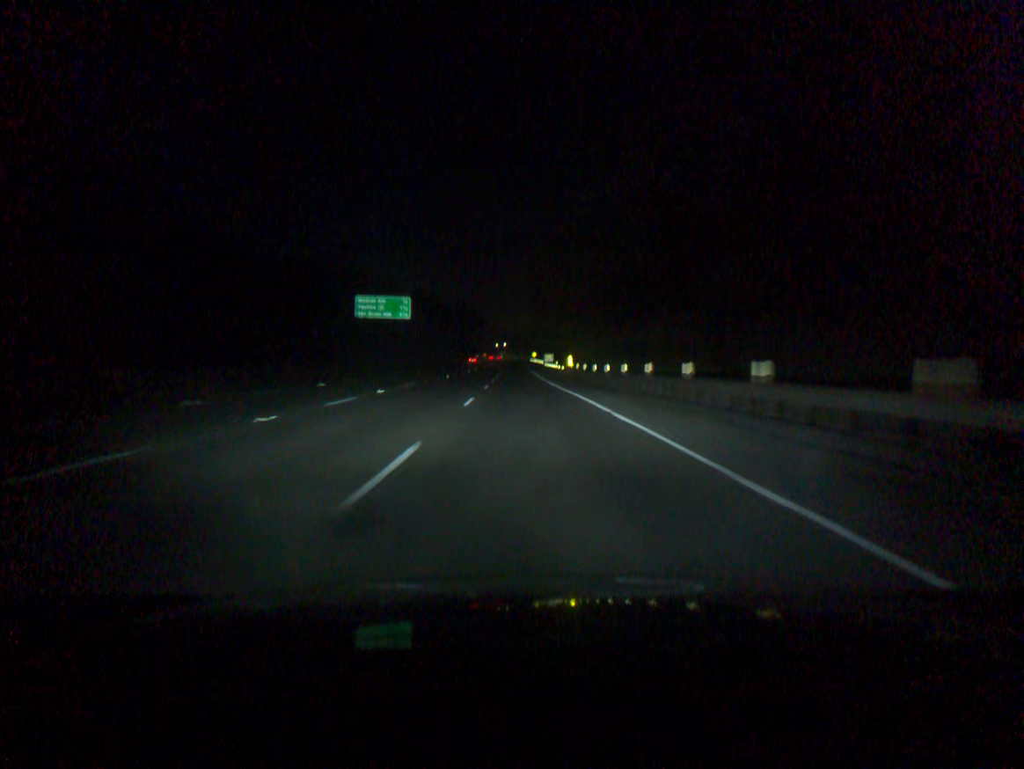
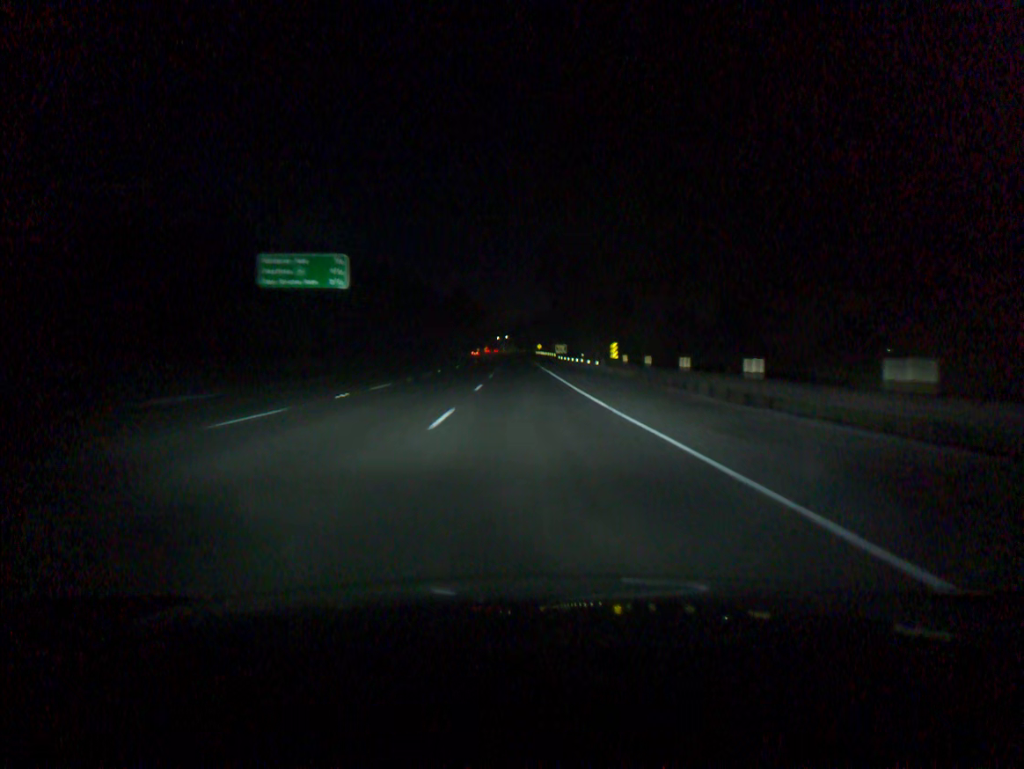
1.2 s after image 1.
(-0.2, +37.0) m; 0°
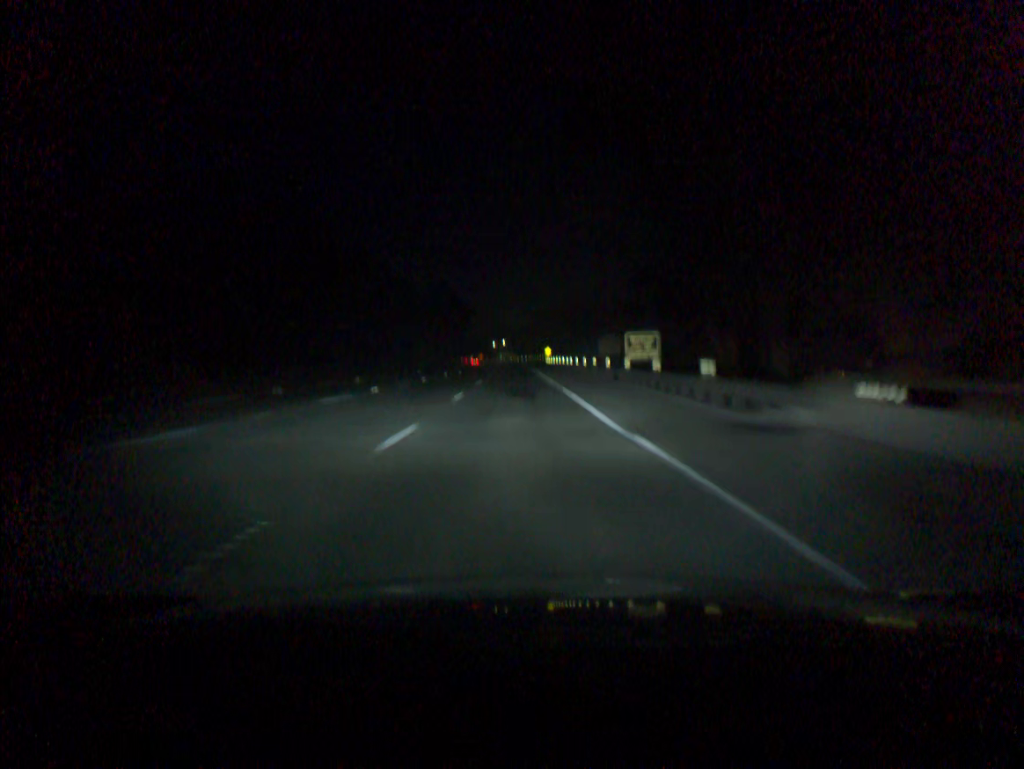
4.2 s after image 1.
(+0.1, +91.6) m; 0°
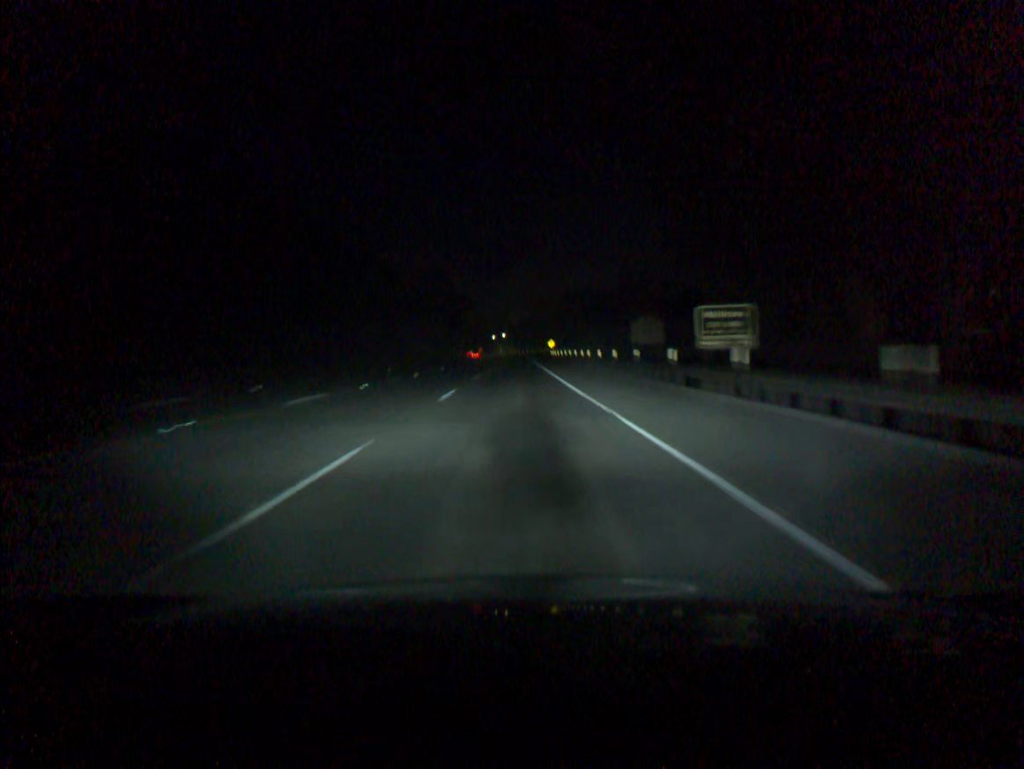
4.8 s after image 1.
(0.0, +18.1) m; 0°
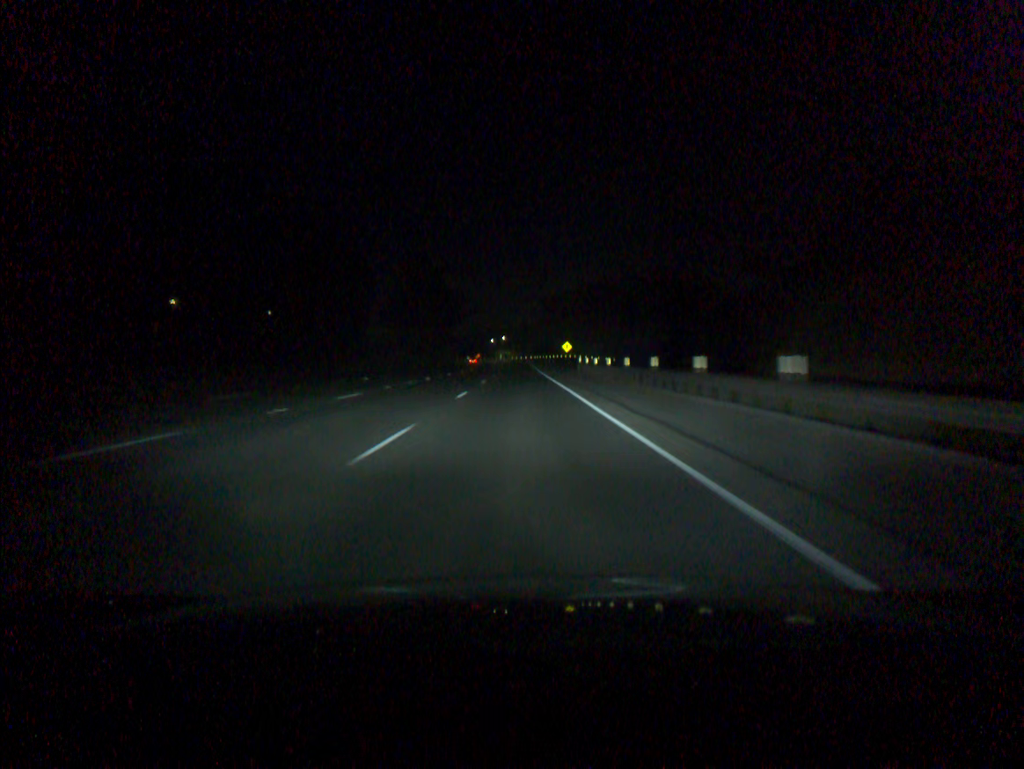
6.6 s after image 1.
(-0.2, +54.2) m; 0°
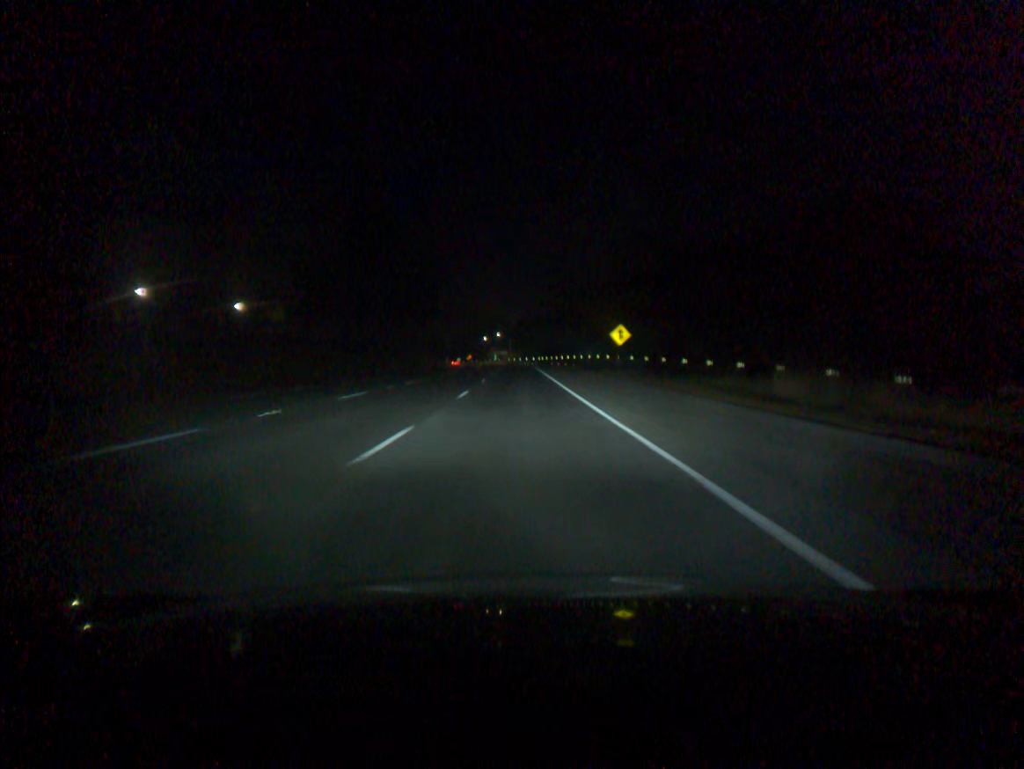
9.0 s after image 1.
(+0.2, +72.6) m; 0°
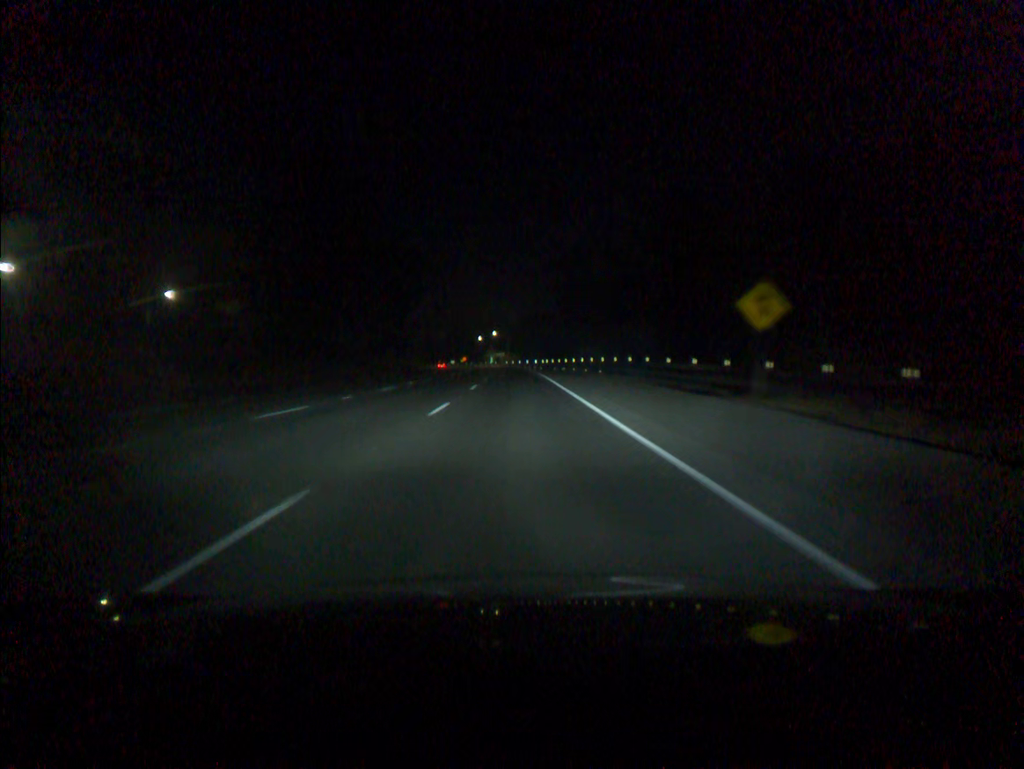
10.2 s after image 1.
(0.0, +36.6) m; 0°
